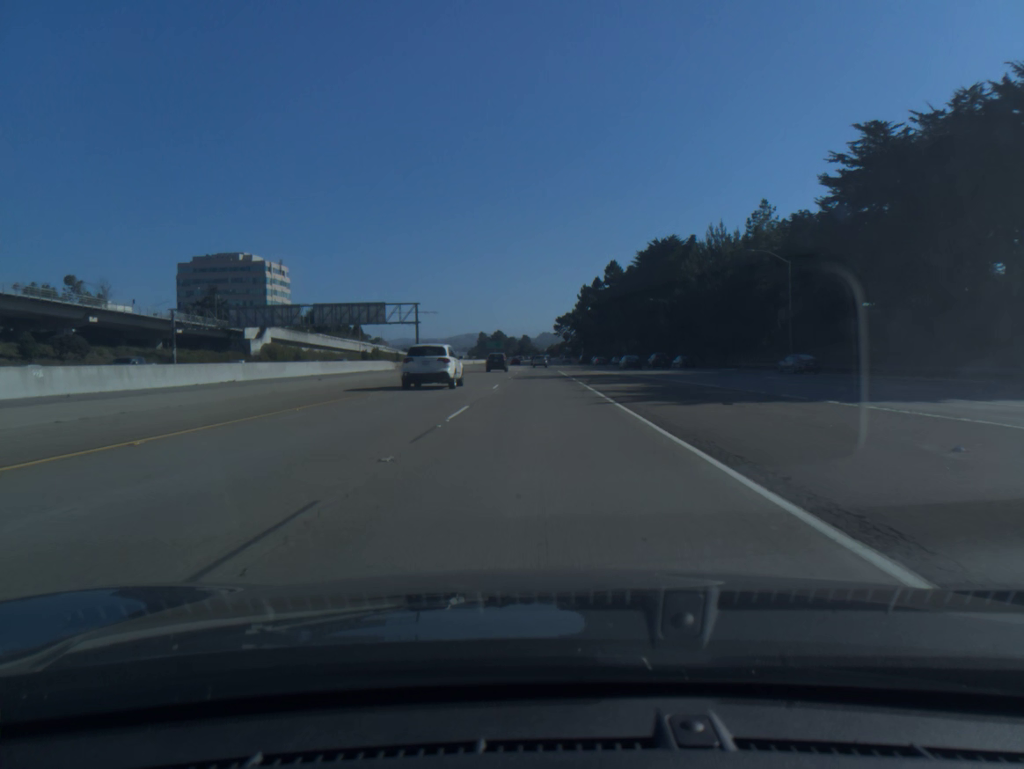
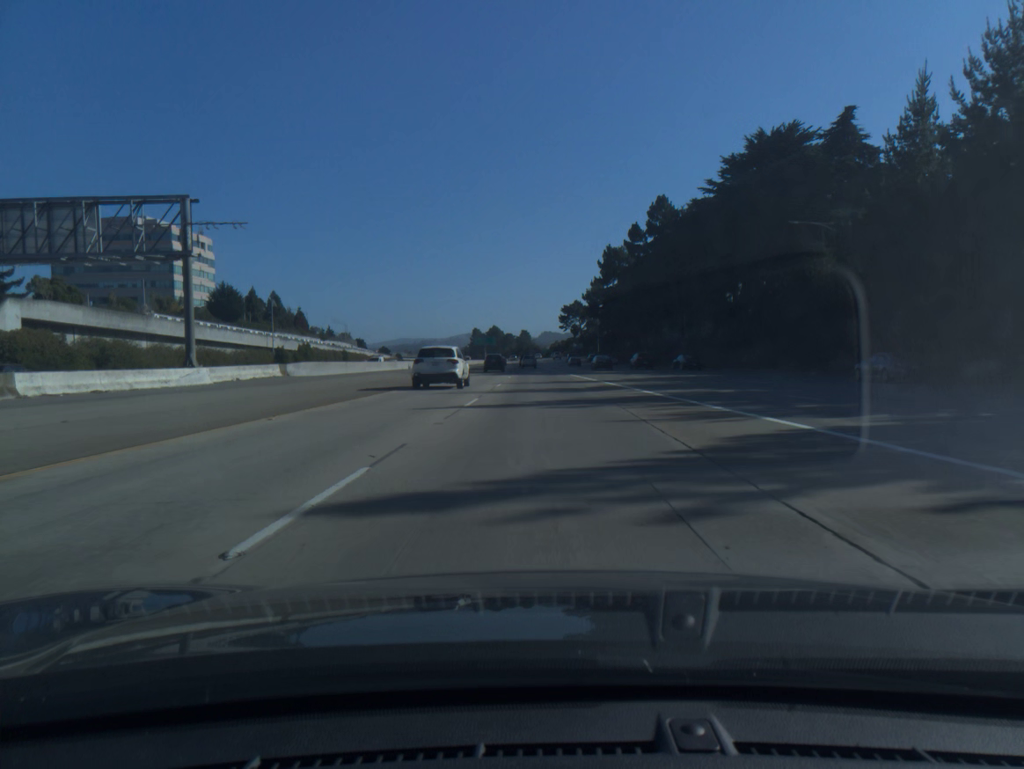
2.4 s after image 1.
(-0.1, +69.7) m; 0°
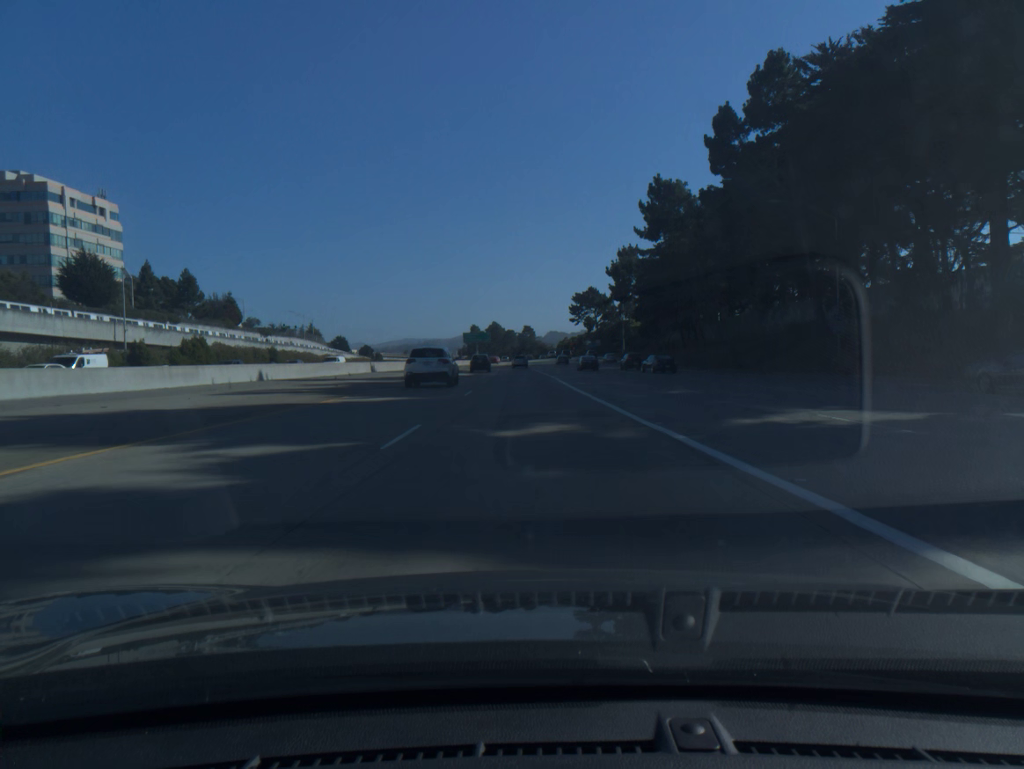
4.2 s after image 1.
(-0.1, +52.7) m; 0°
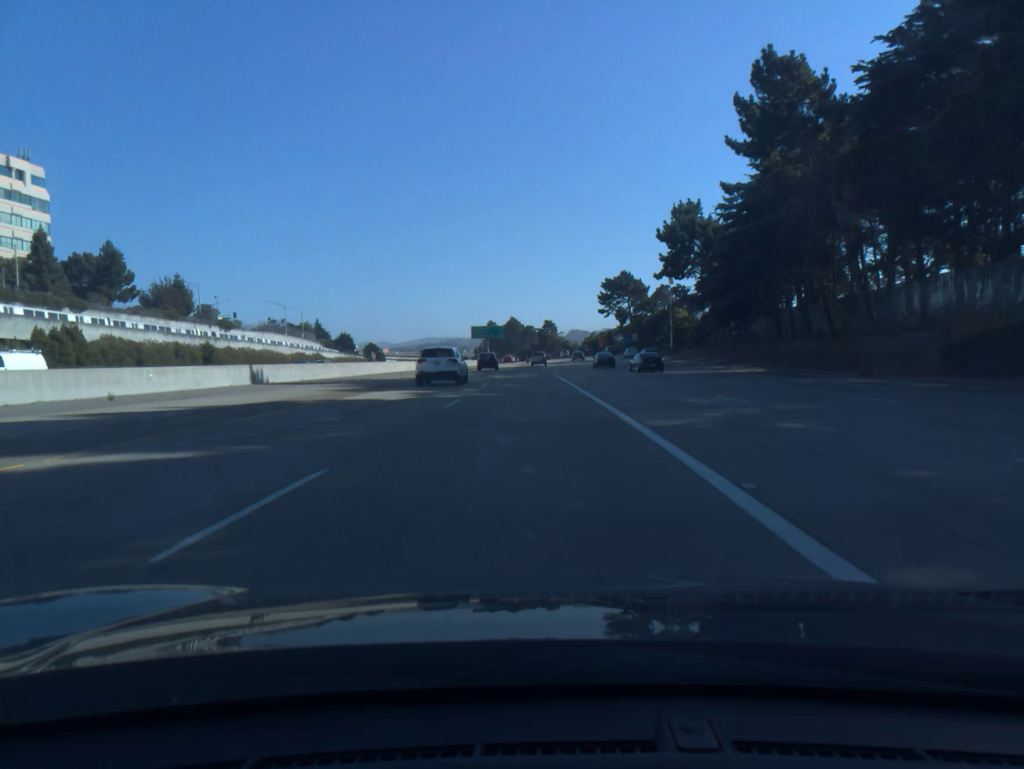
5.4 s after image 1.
(-0.4, +35.1) m; -2°
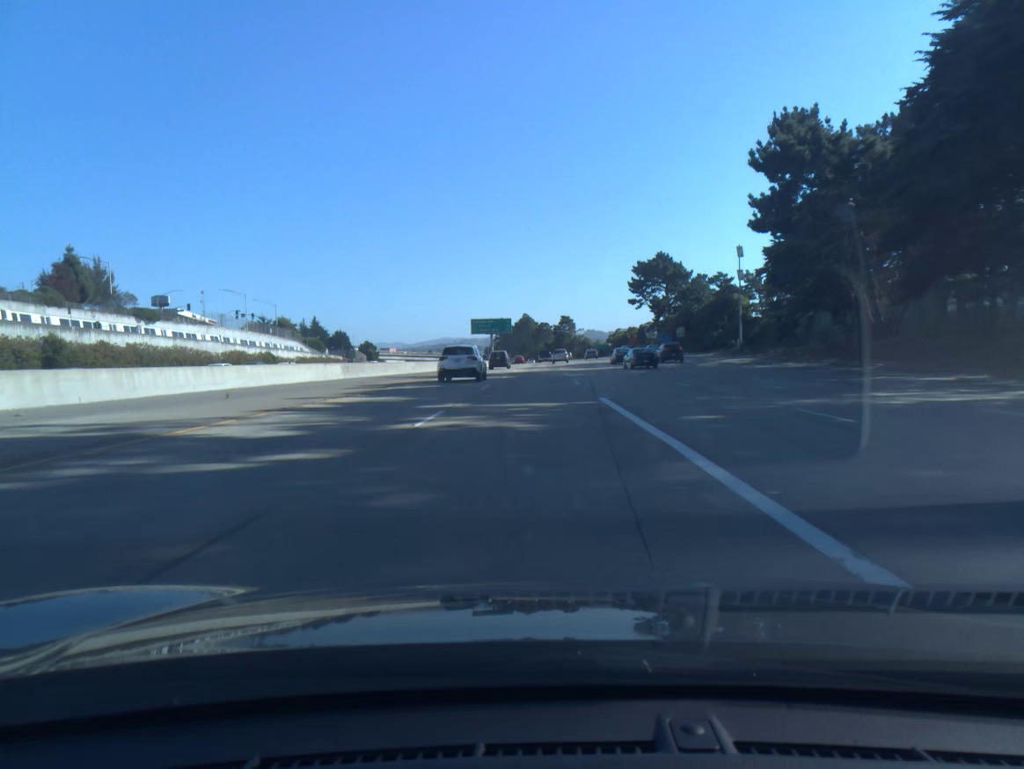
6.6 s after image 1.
(-0.4, +35.0) m; -1°
